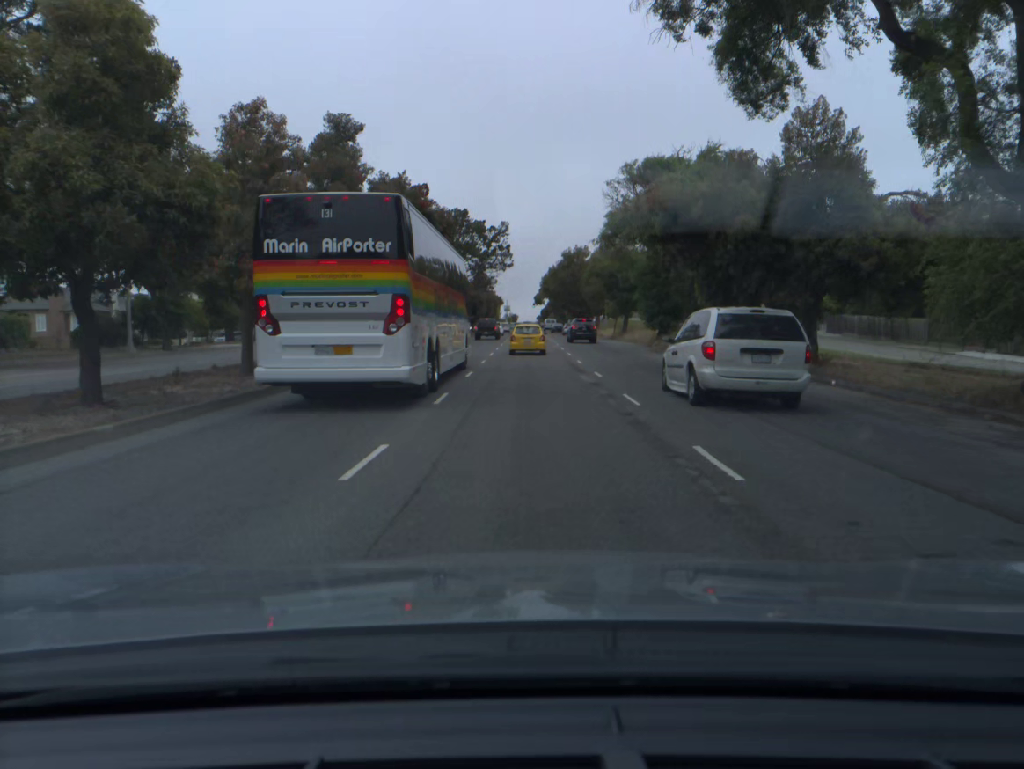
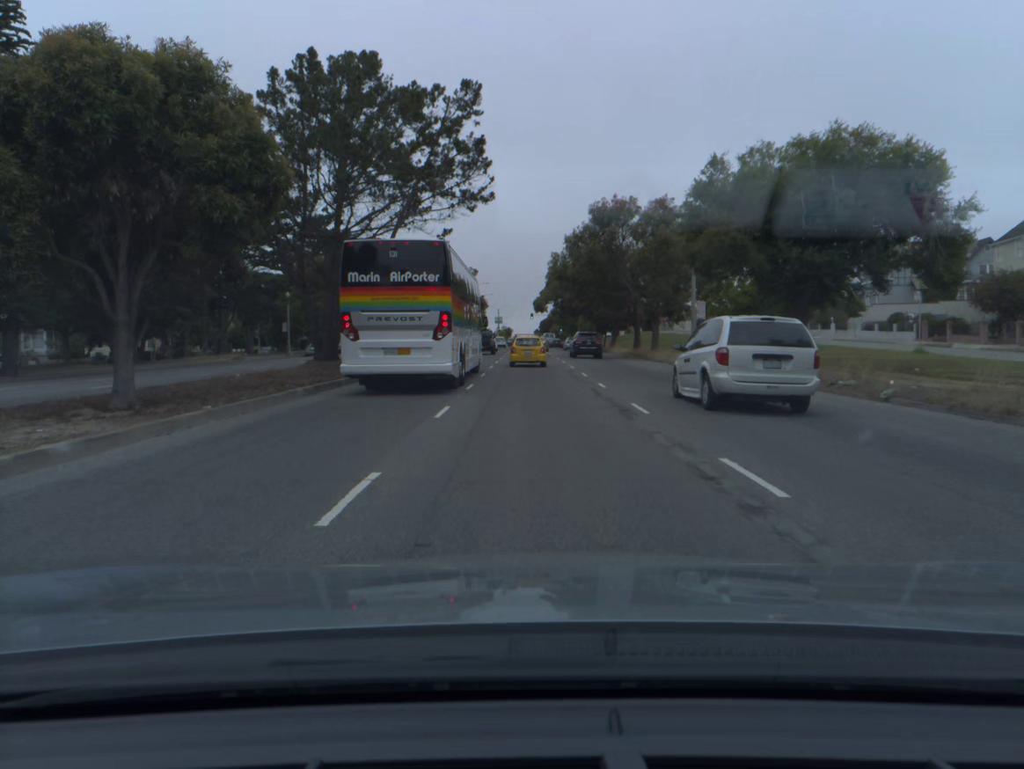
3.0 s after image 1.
(+0.2, +44.3) m; +1°
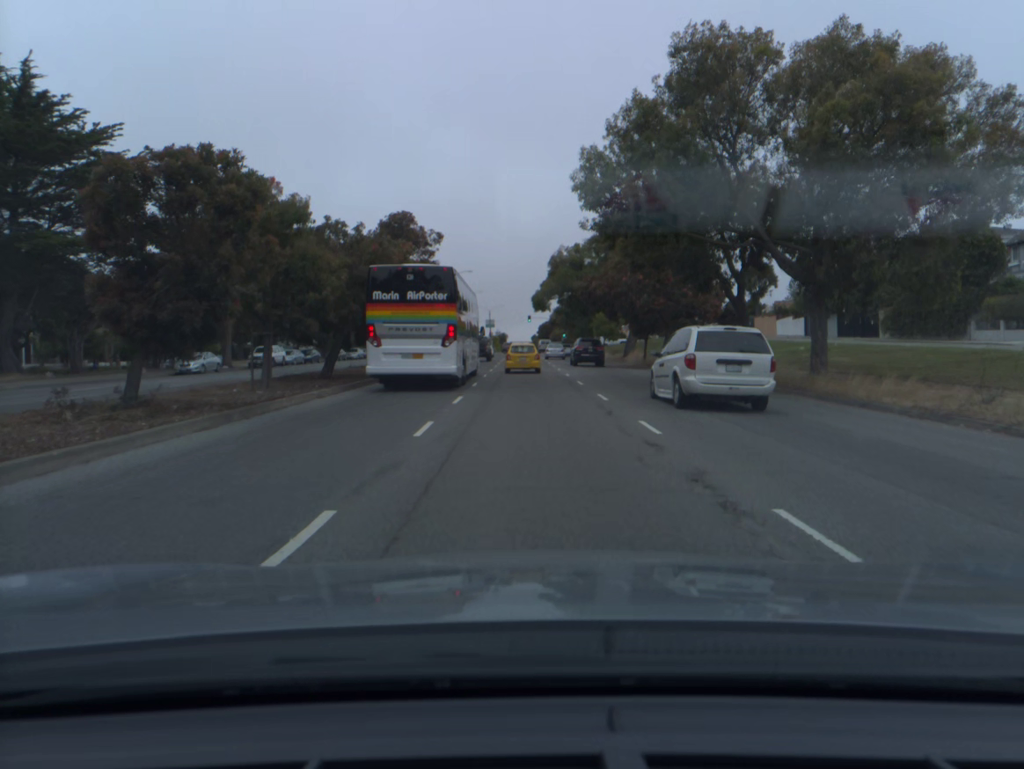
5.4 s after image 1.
(+0.2, +30.7) m; 0°
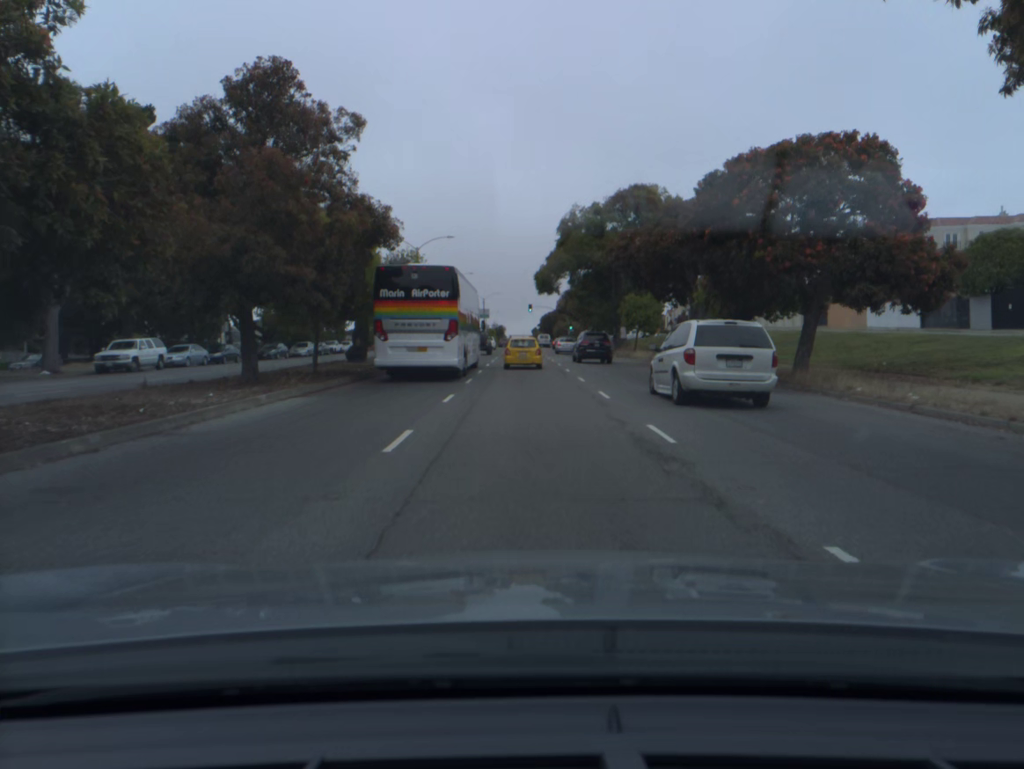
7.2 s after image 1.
(-0.1, +23.4) m; 0°
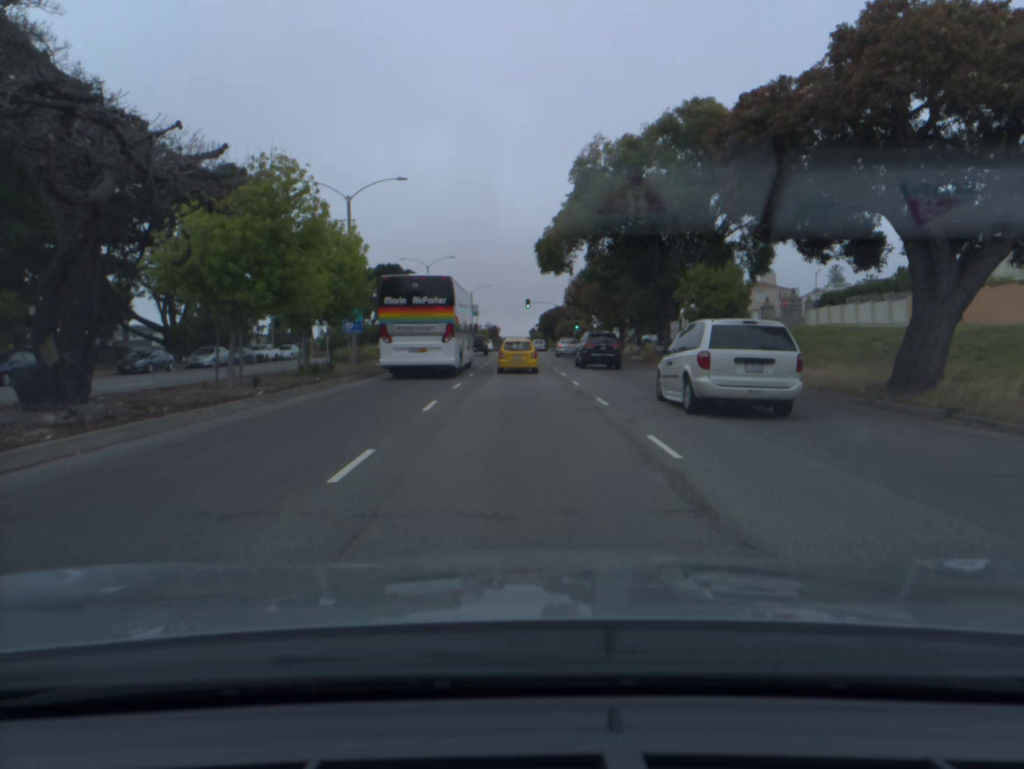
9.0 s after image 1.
(+0.1, +23.2) m; 0°
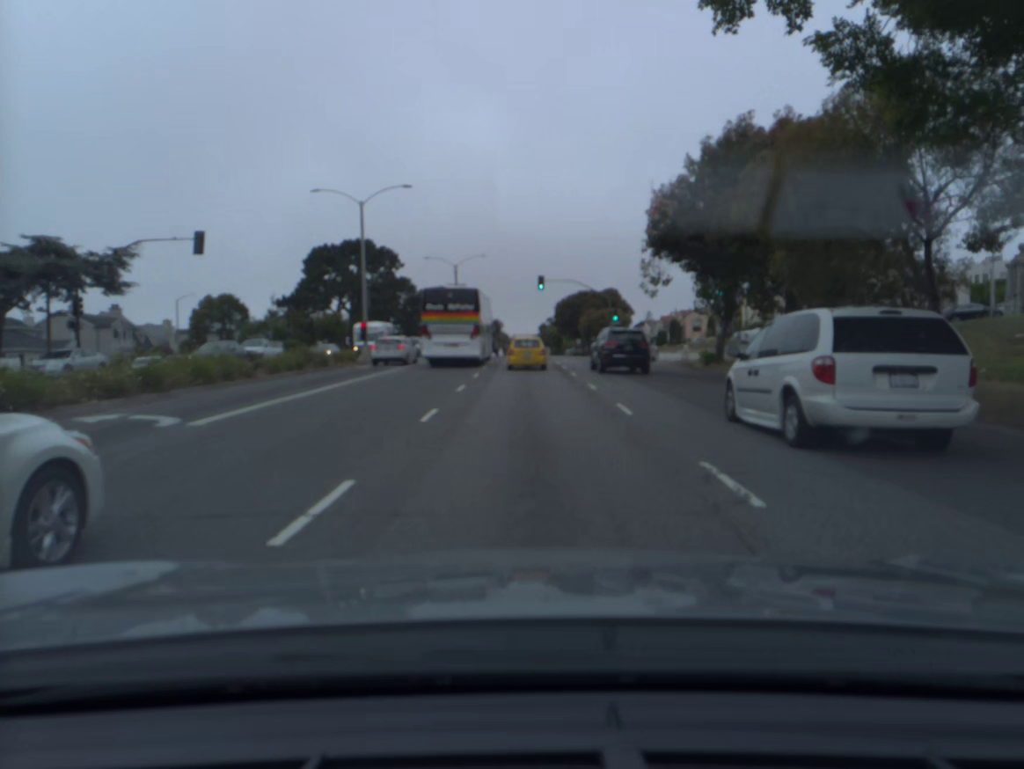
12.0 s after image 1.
(-0.4, +38.0) m; -1°
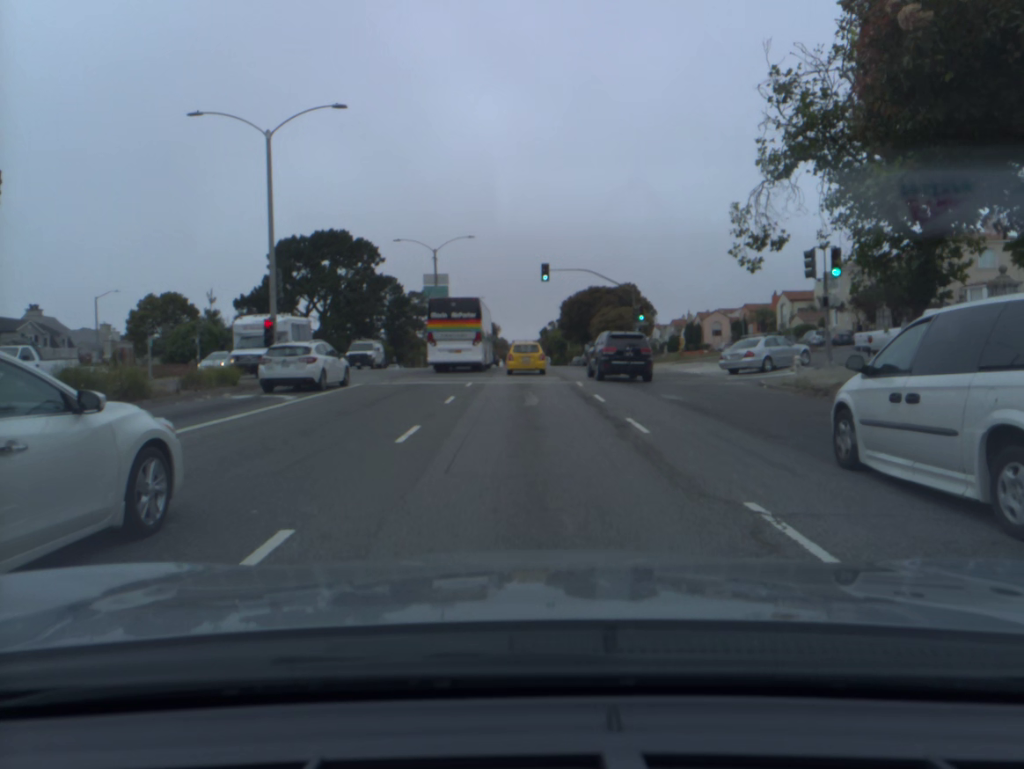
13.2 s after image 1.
(0.0, +16.3) m; 0°
